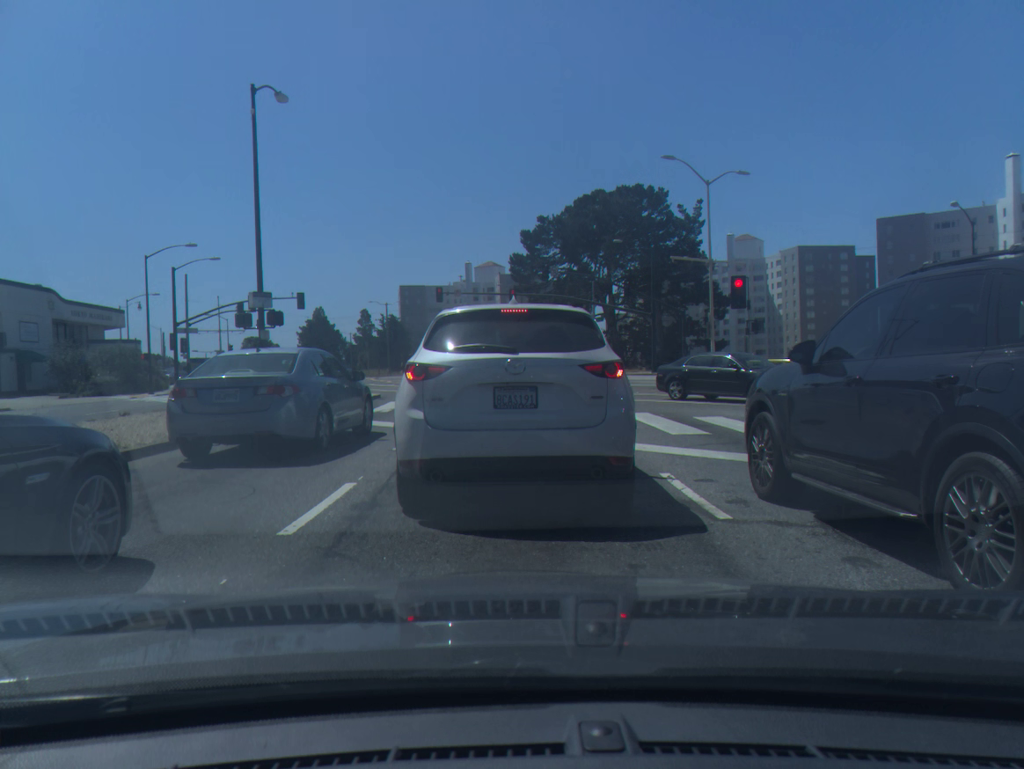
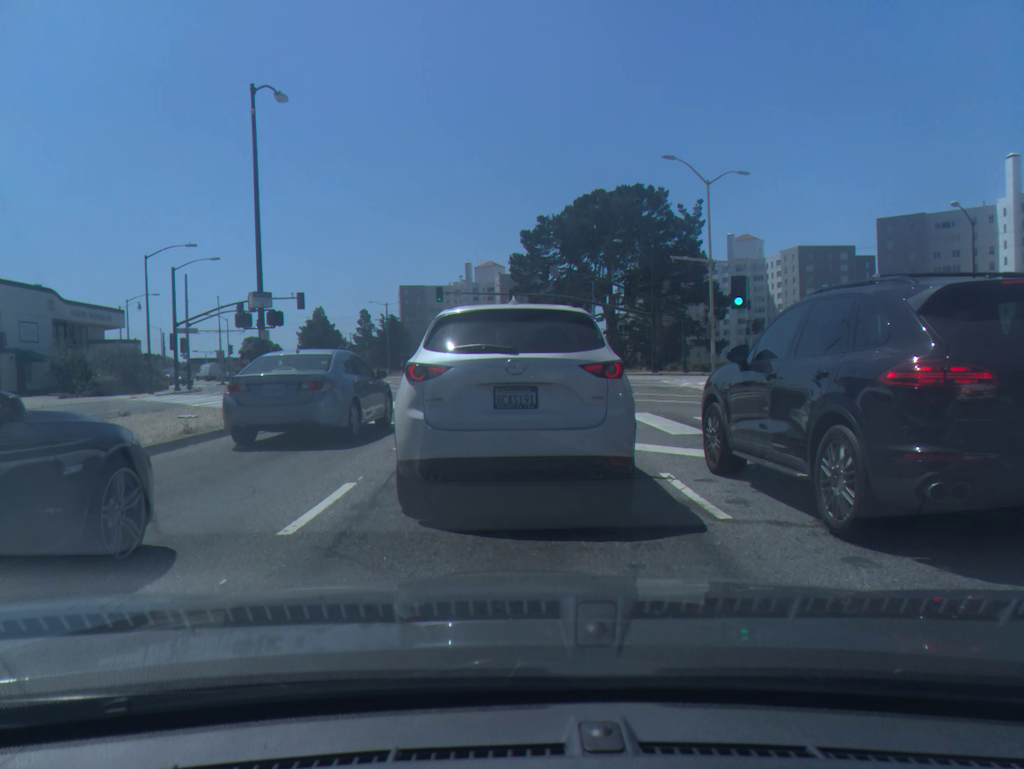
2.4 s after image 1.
(0.0, 0.0) m; +1°
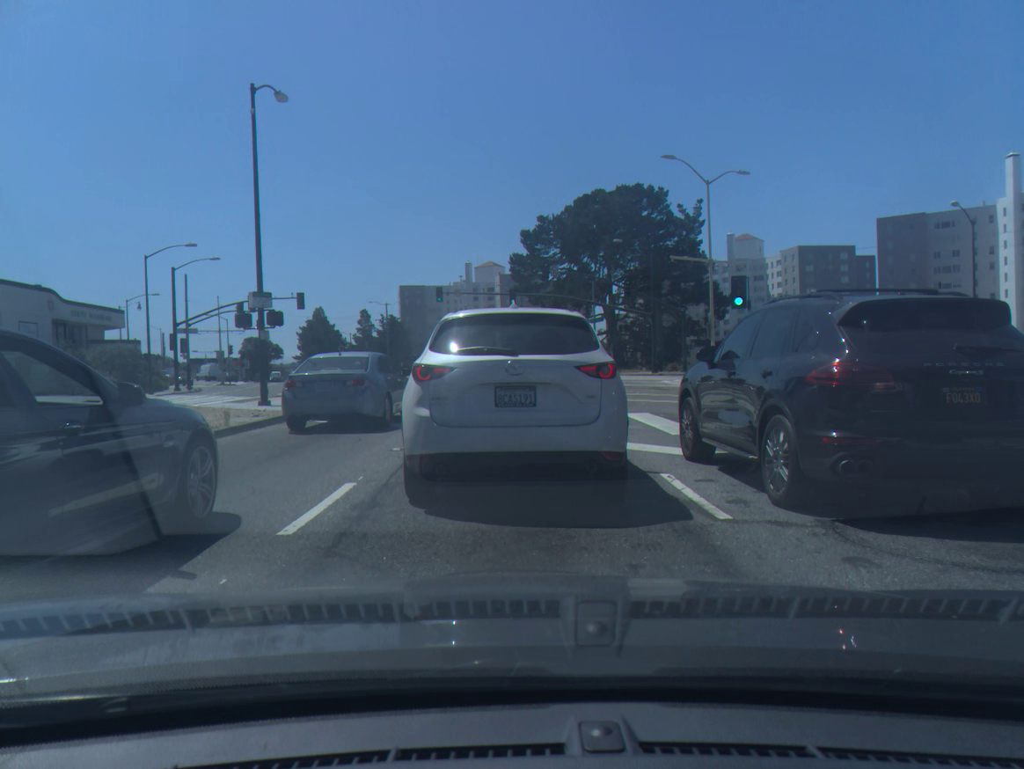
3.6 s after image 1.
(0.0, 0.0) m; 0°
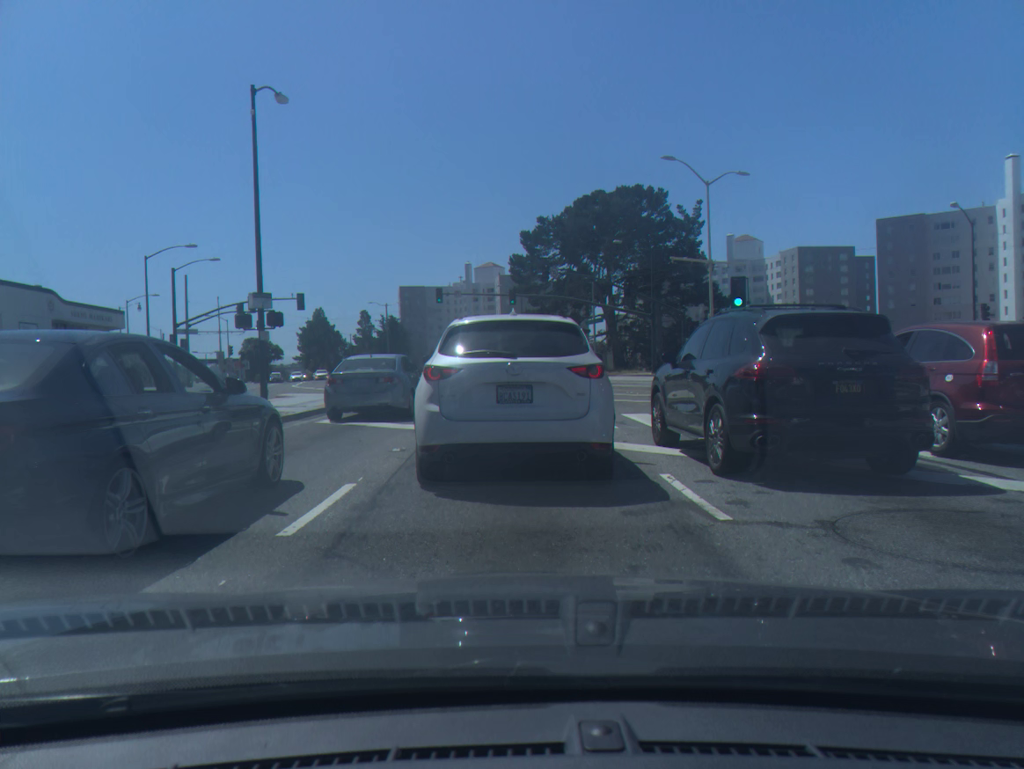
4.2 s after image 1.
(0.0, 0.0) m; 0°
